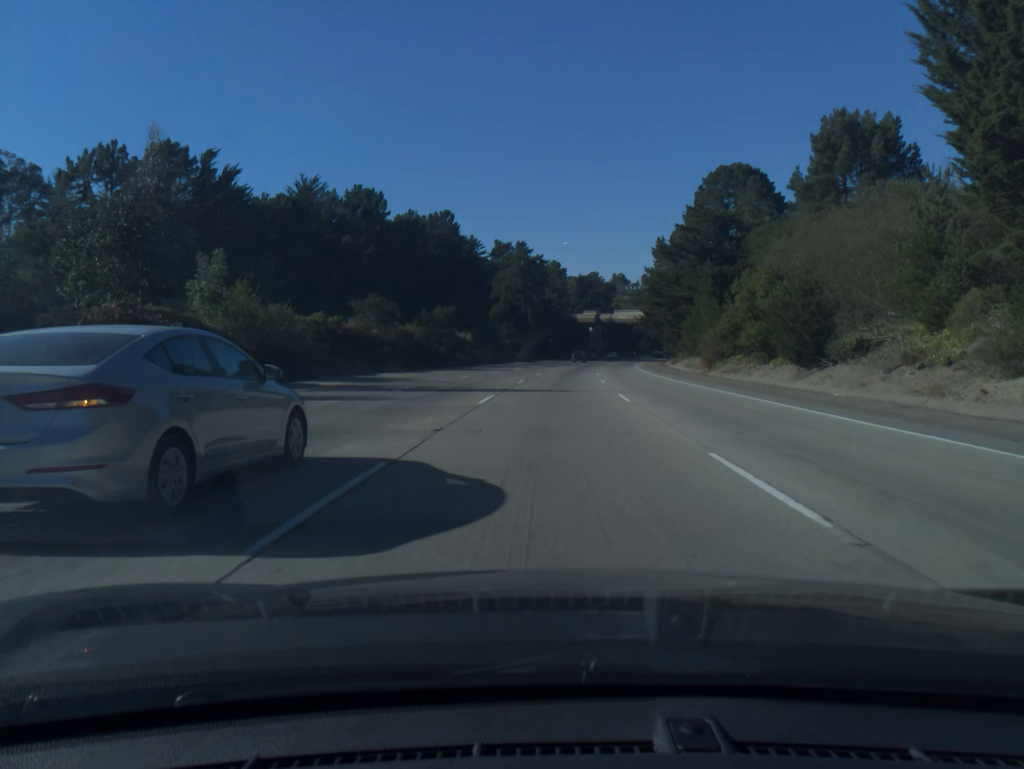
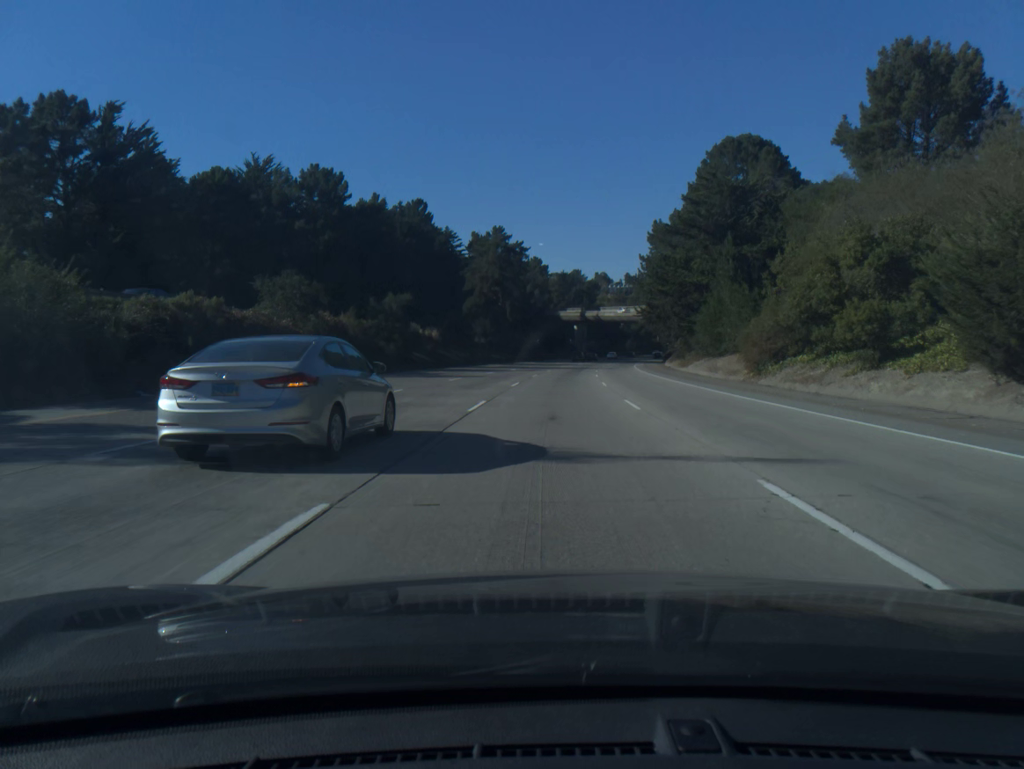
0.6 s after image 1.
(+0.2, +16.9) m; +1°
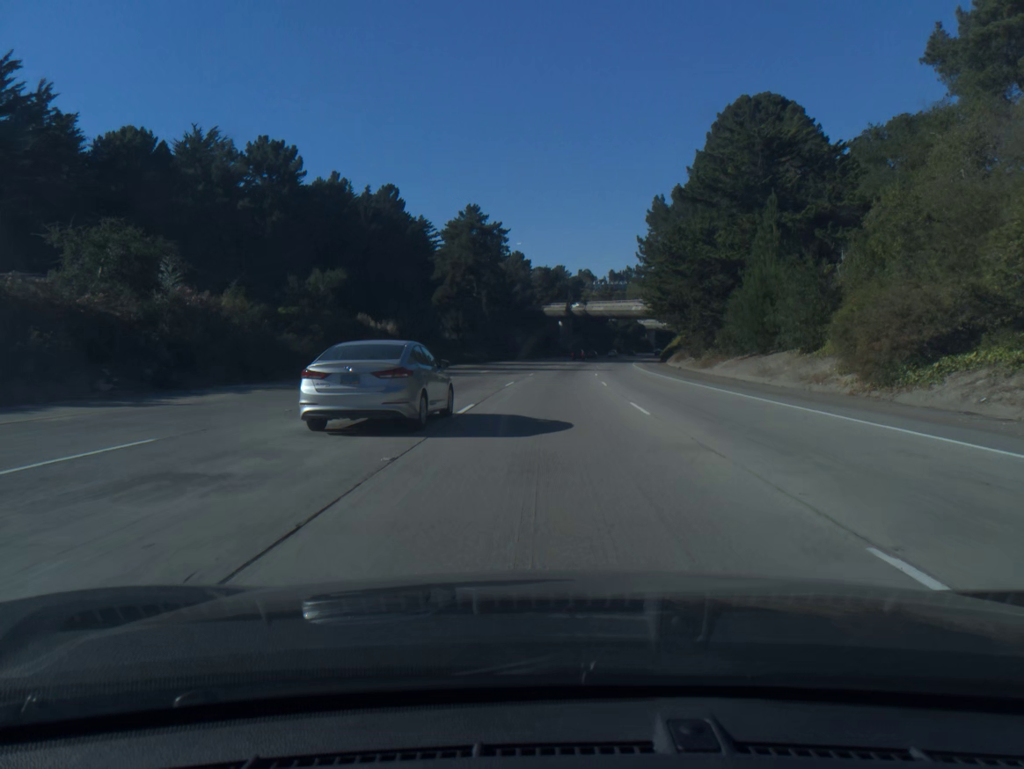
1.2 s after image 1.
(+0.2, +16.9) m; +1°
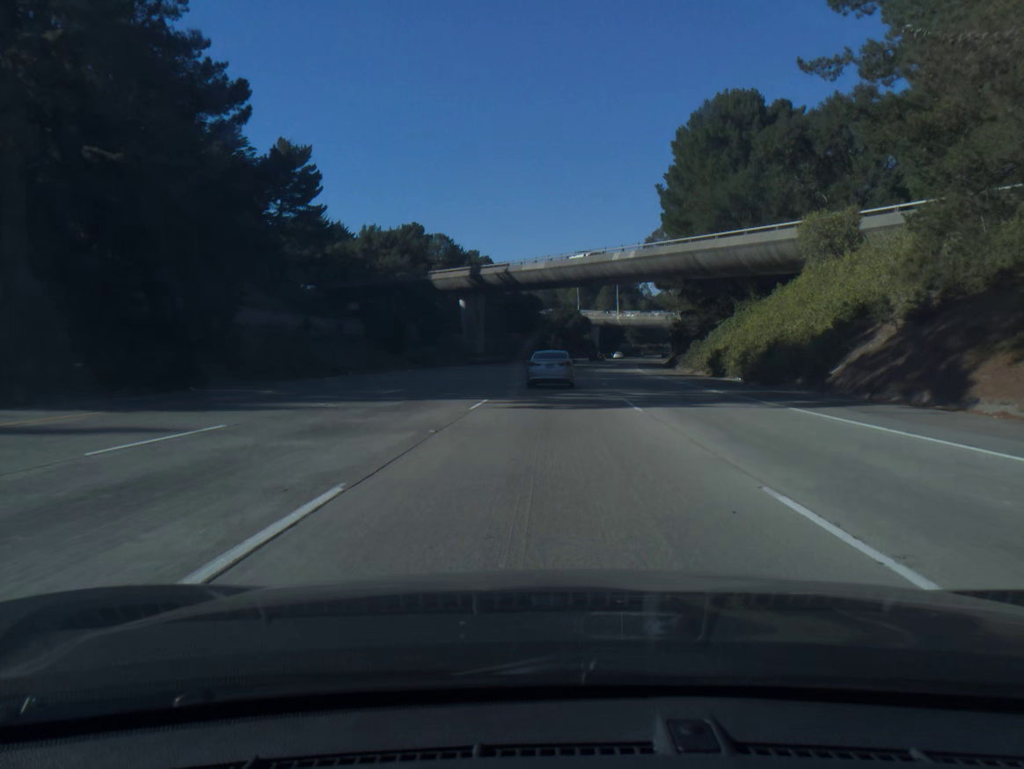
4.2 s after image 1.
(+4.4, +84.5) m; +6°
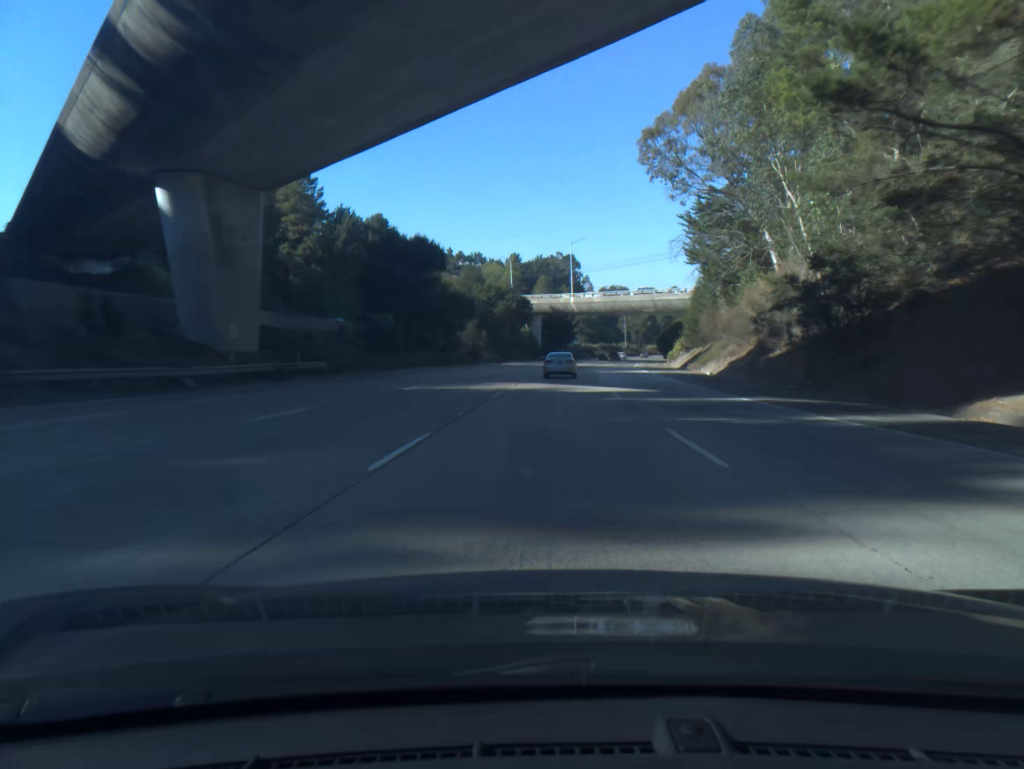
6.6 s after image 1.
(+3.0, +67.9) m; +5°
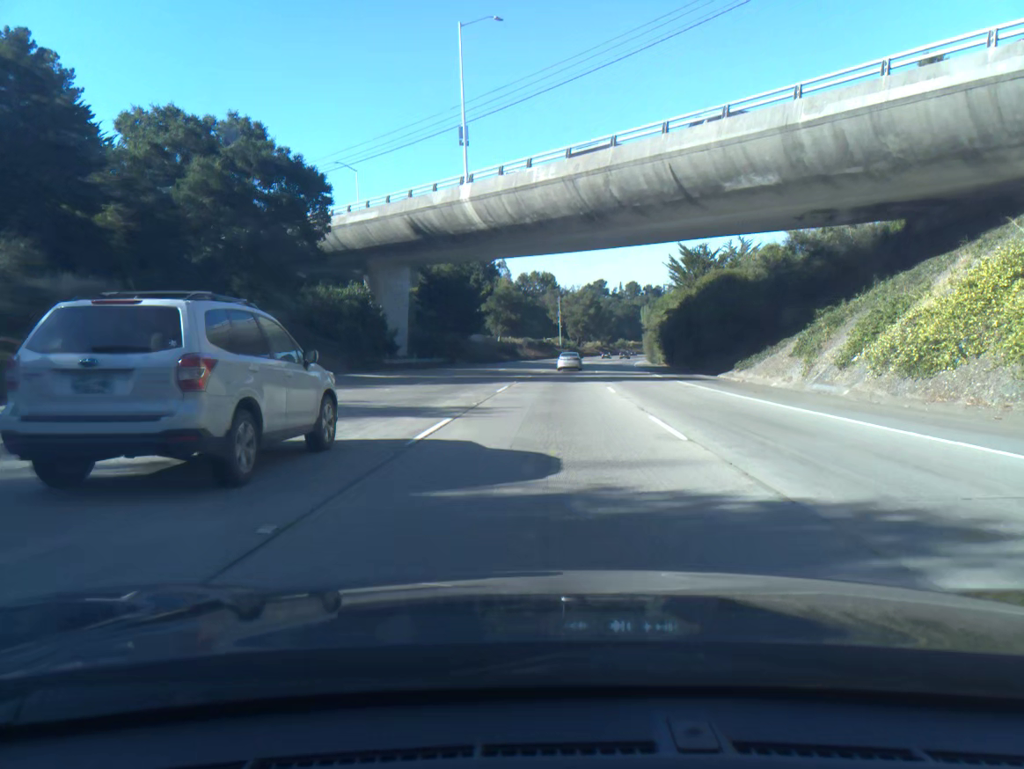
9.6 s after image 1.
(+4.5, +85.2) m; +6°
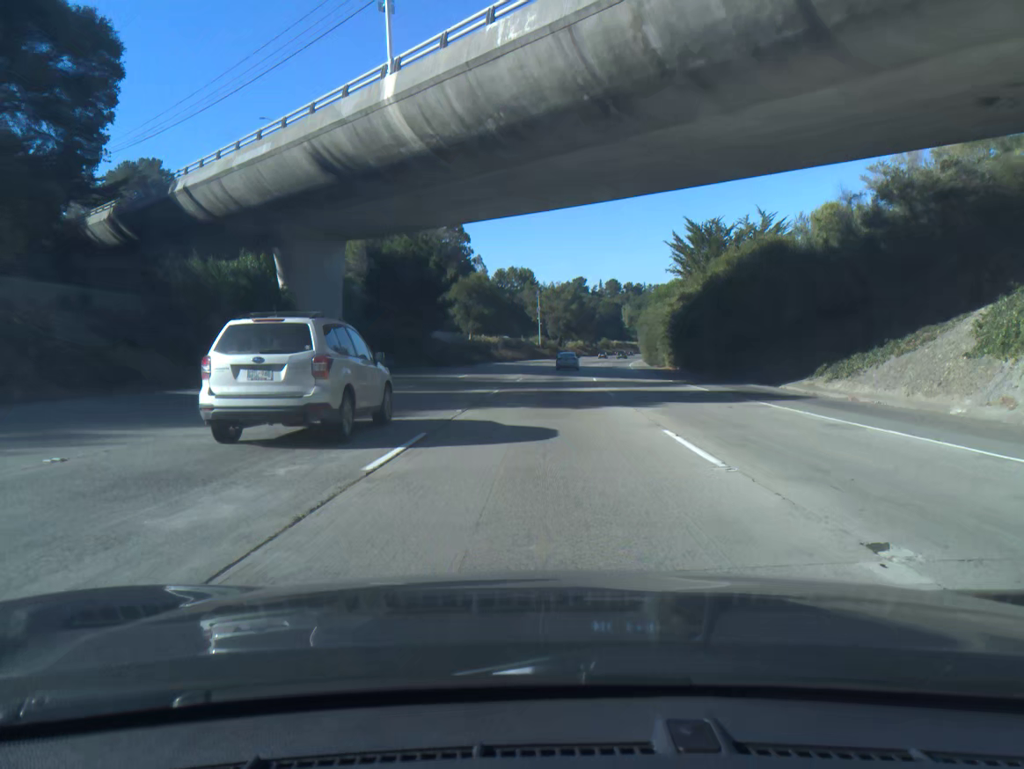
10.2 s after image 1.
(+0.2, +17.1) m; +1°
